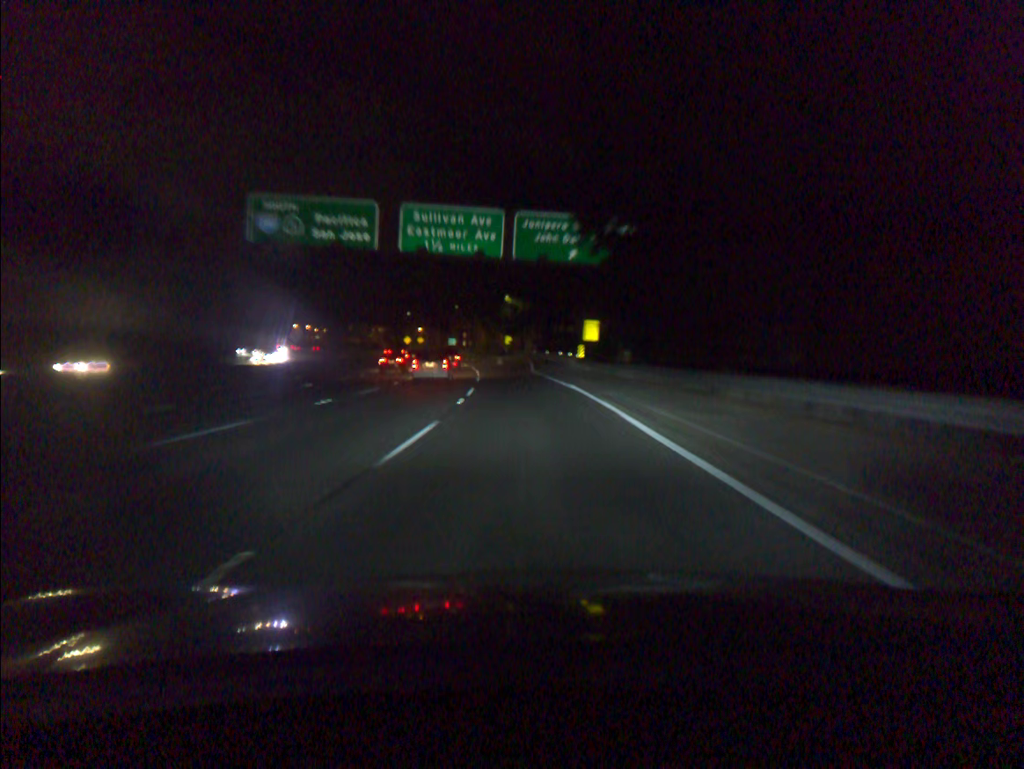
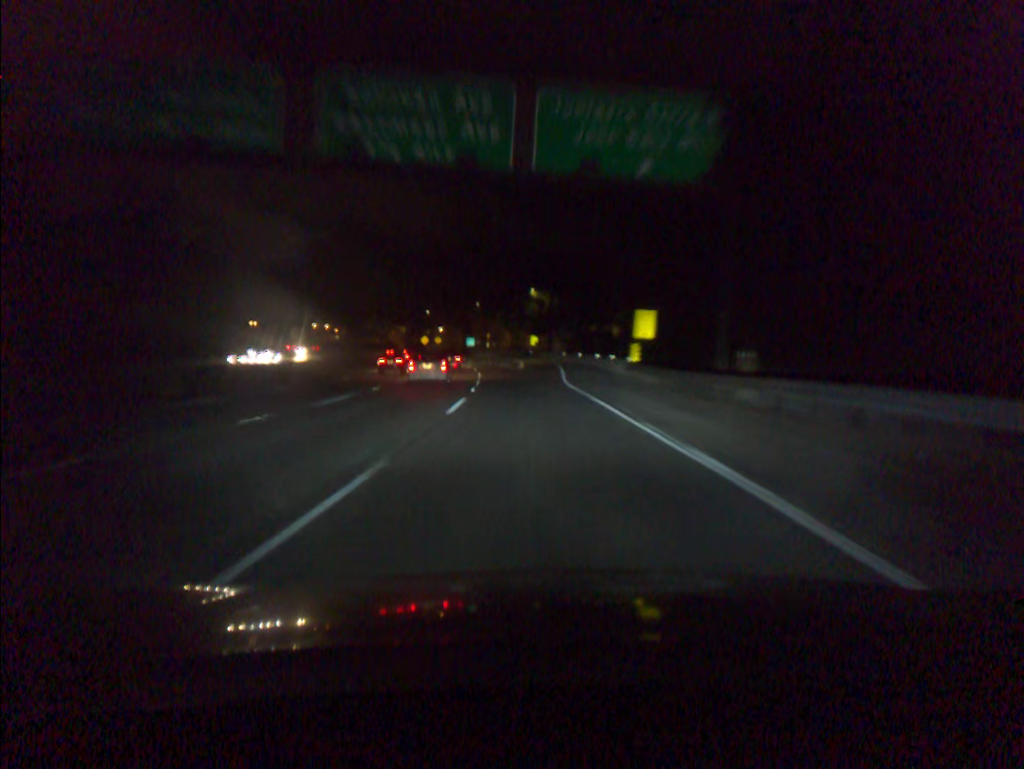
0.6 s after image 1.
(-0.4, +20.2) m; -2°
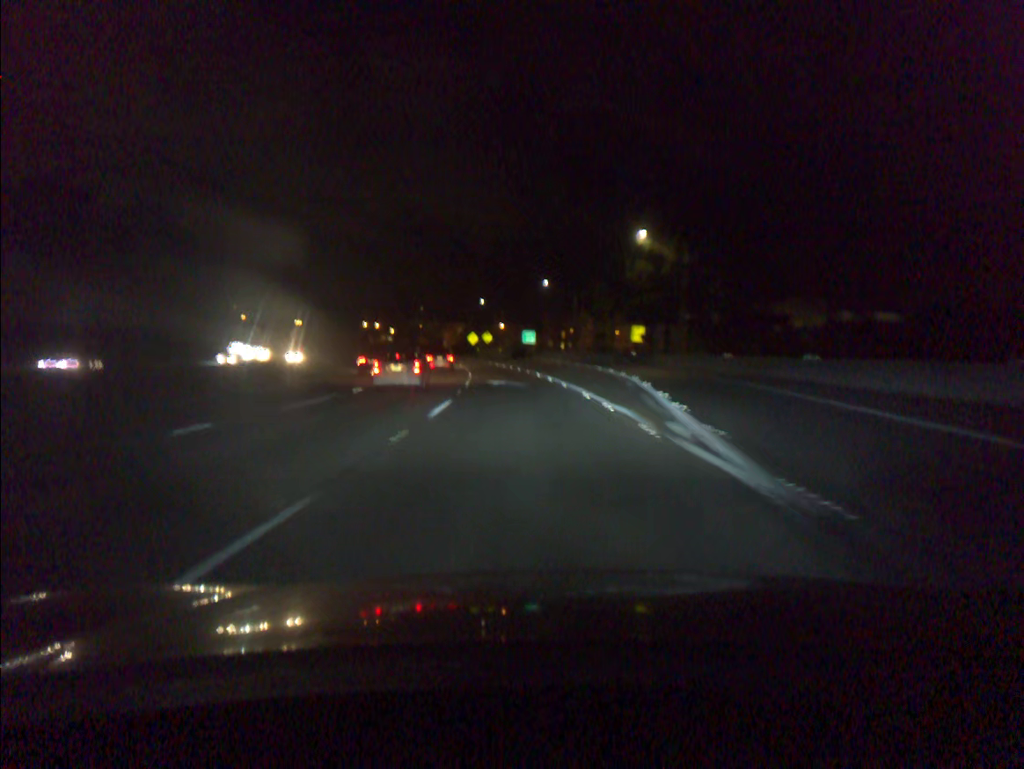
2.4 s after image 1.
(-2.9, +60.5) m; -6°
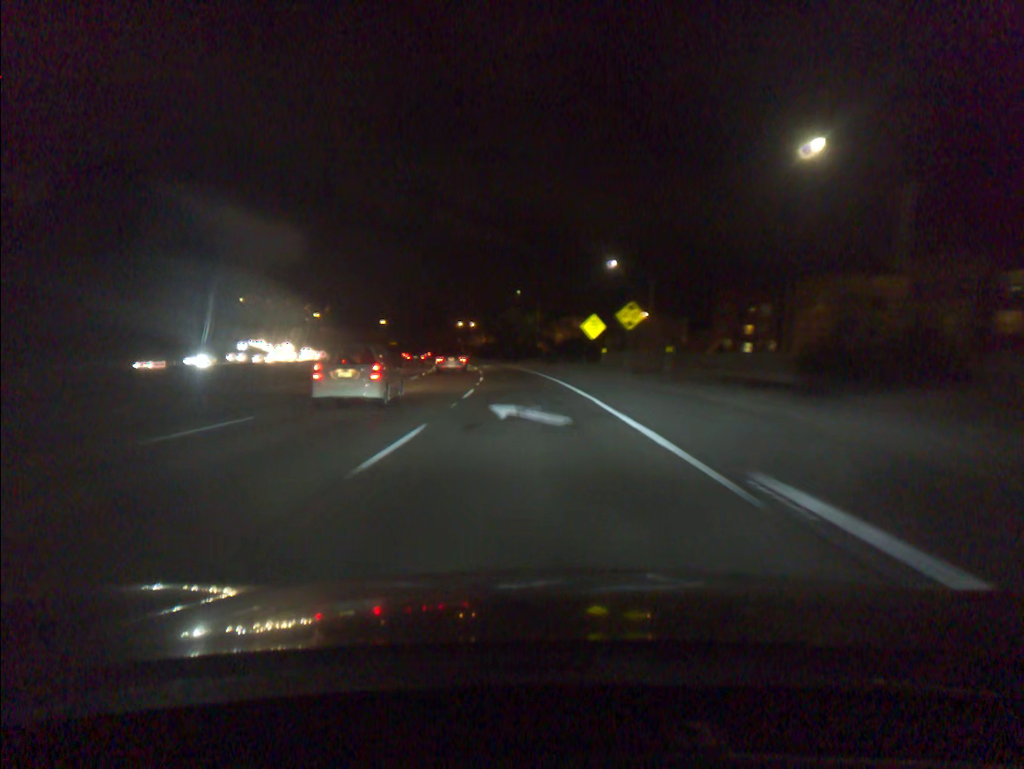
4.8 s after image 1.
(-6.3, +80.2) m; -9°
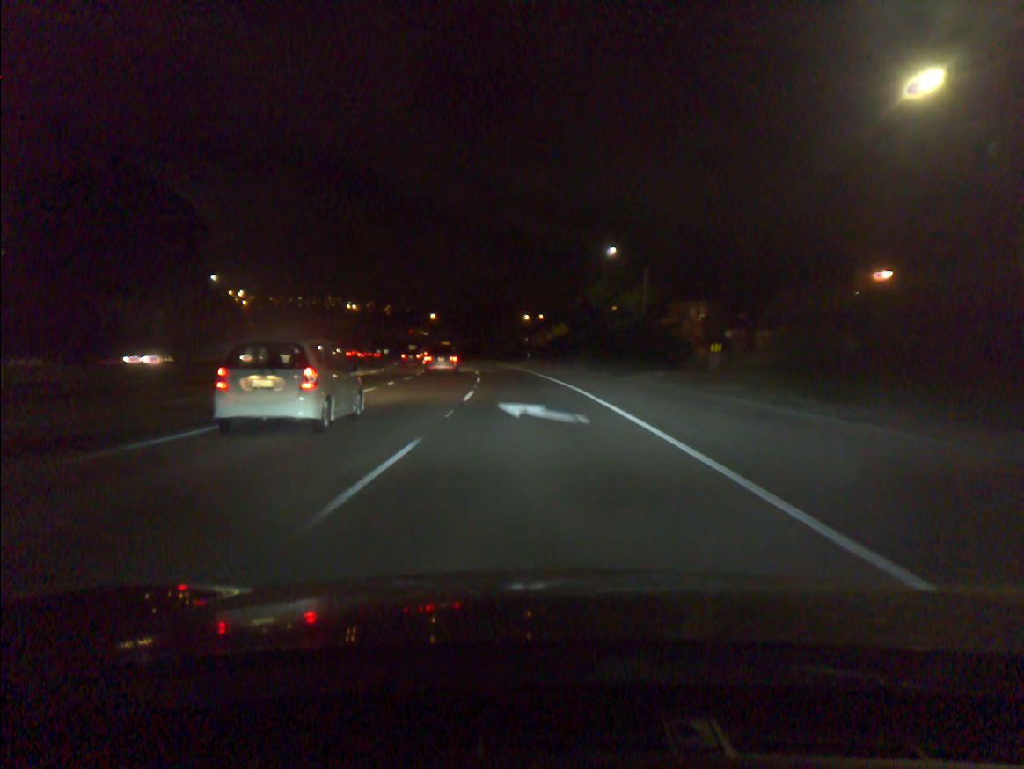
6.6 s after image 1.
(-3.0, +60.2) m; -6°
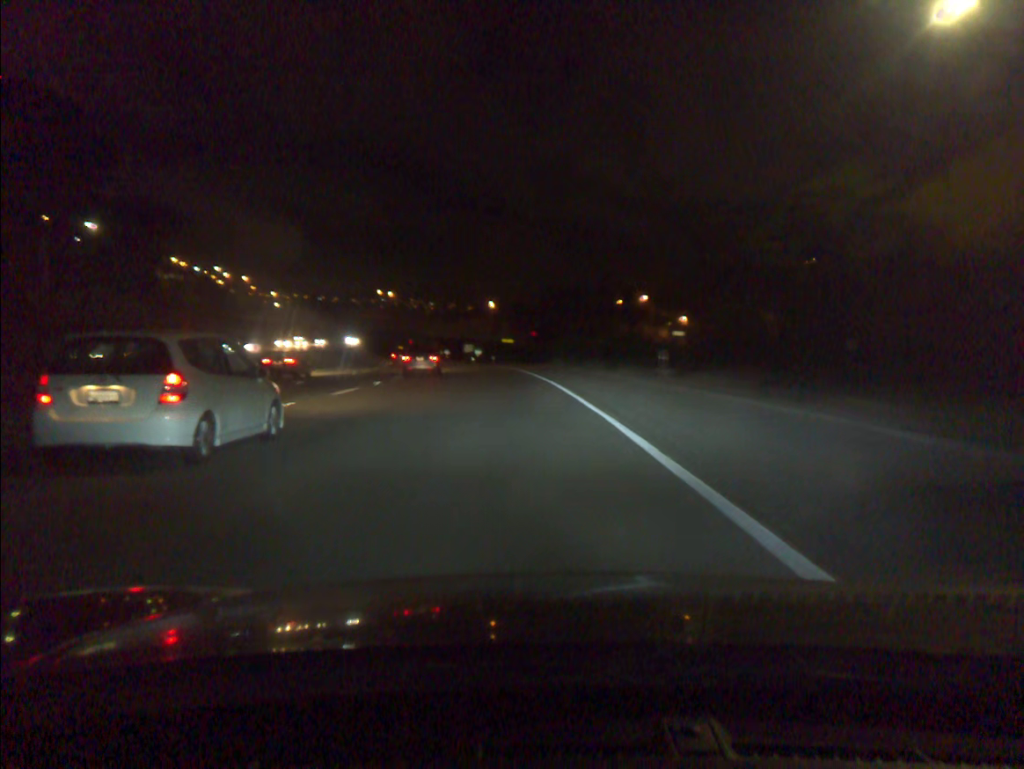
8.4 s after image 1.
(-2.6, +58.6) m; -6°
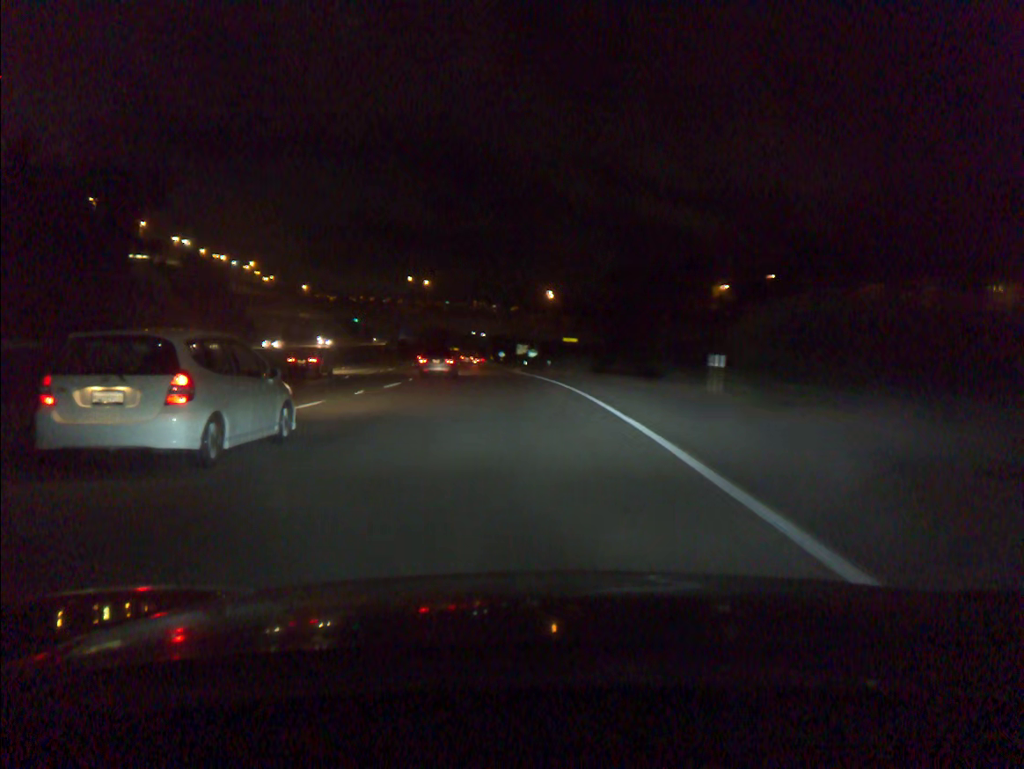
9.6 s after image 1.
(-1.5, +36.8) m; -5°
